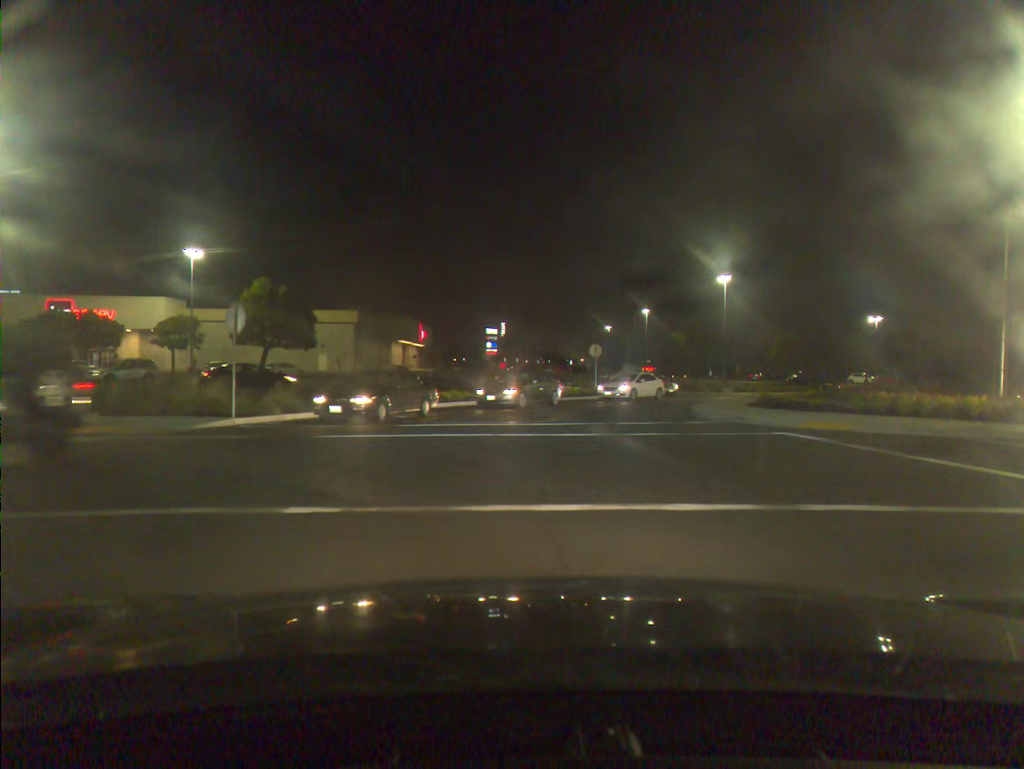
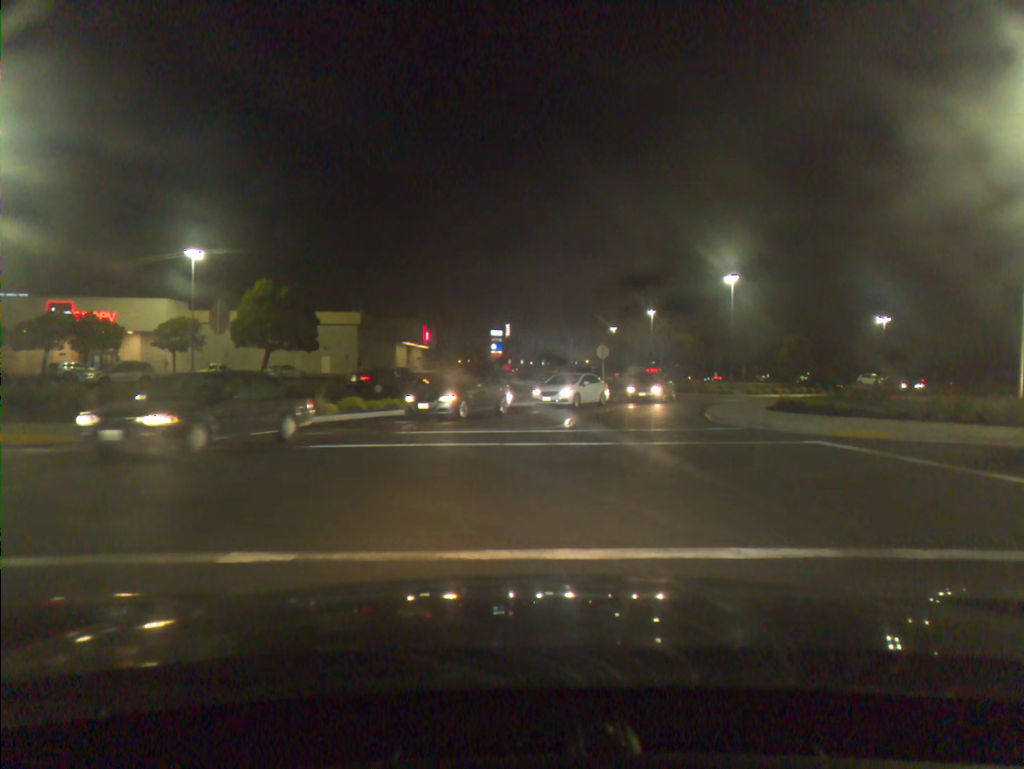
(+0.1, +1.6) m; 0°
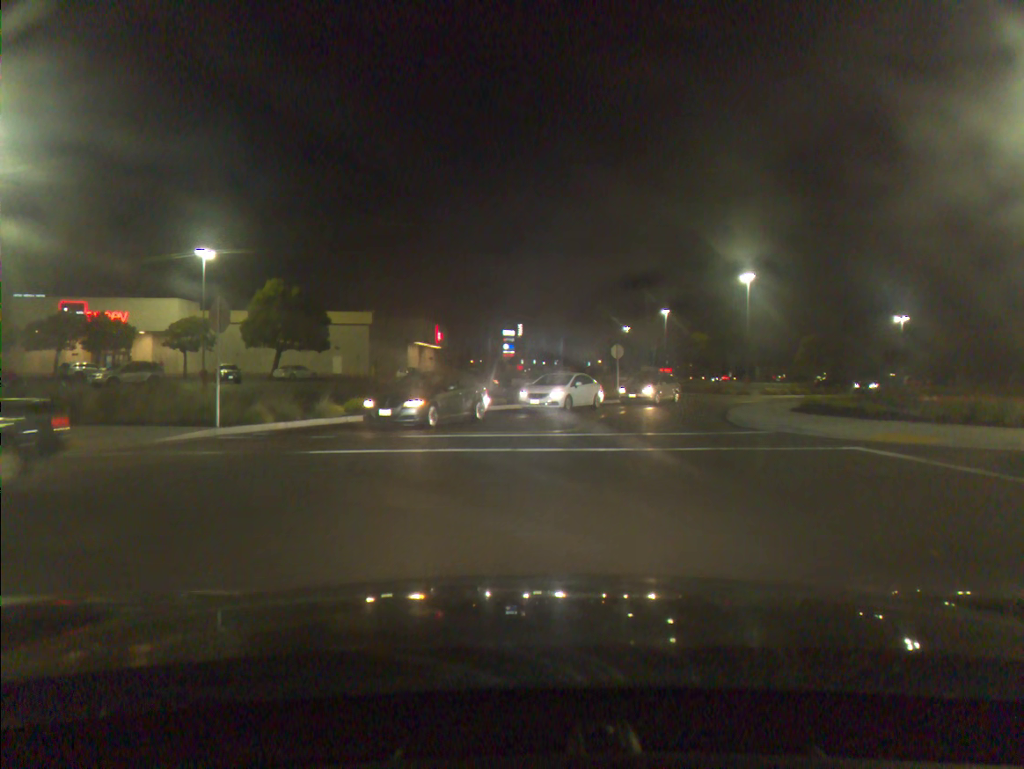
(0.0, +0.9) m; -1°
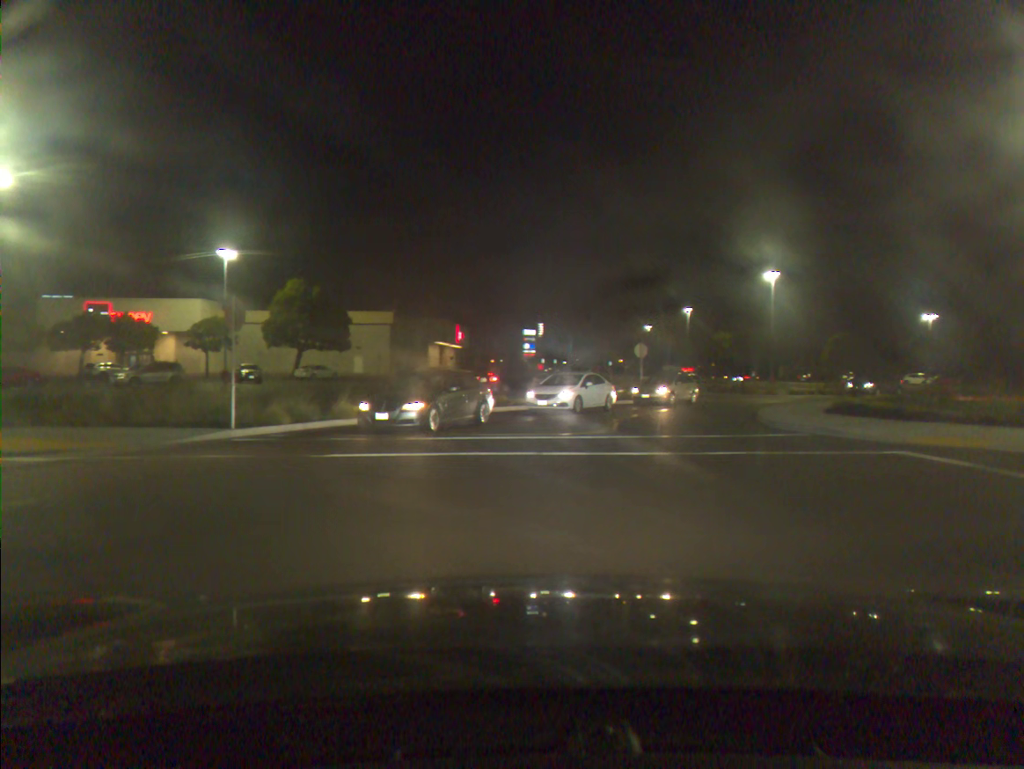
(0.0, +0.6) m; -1°
